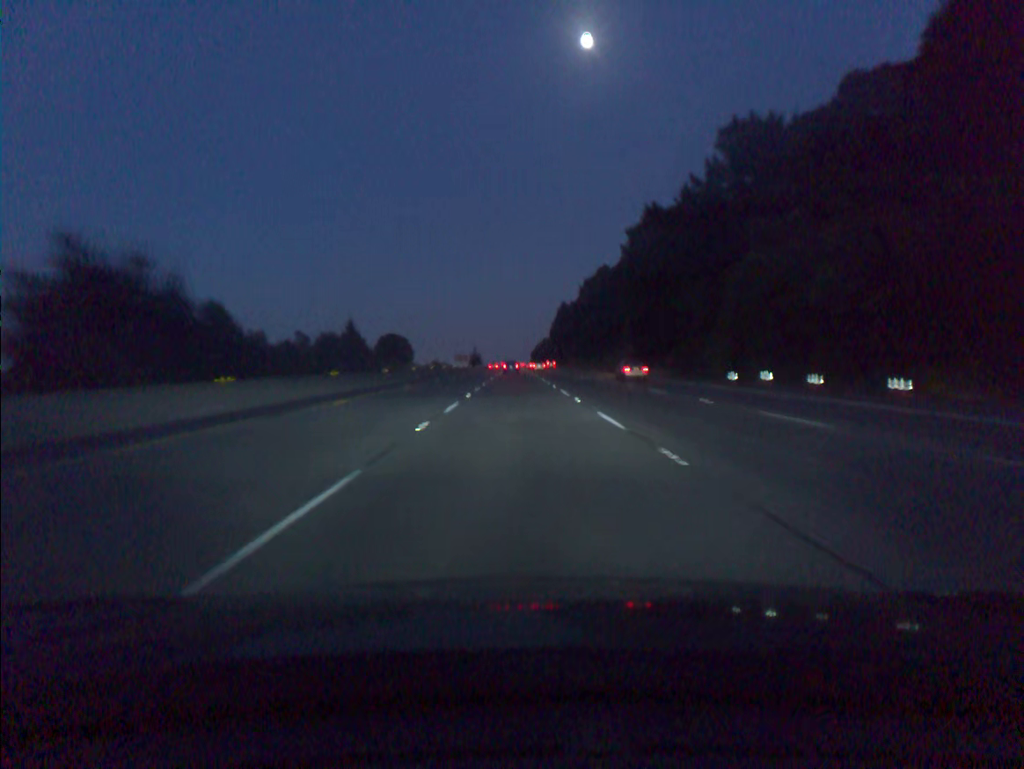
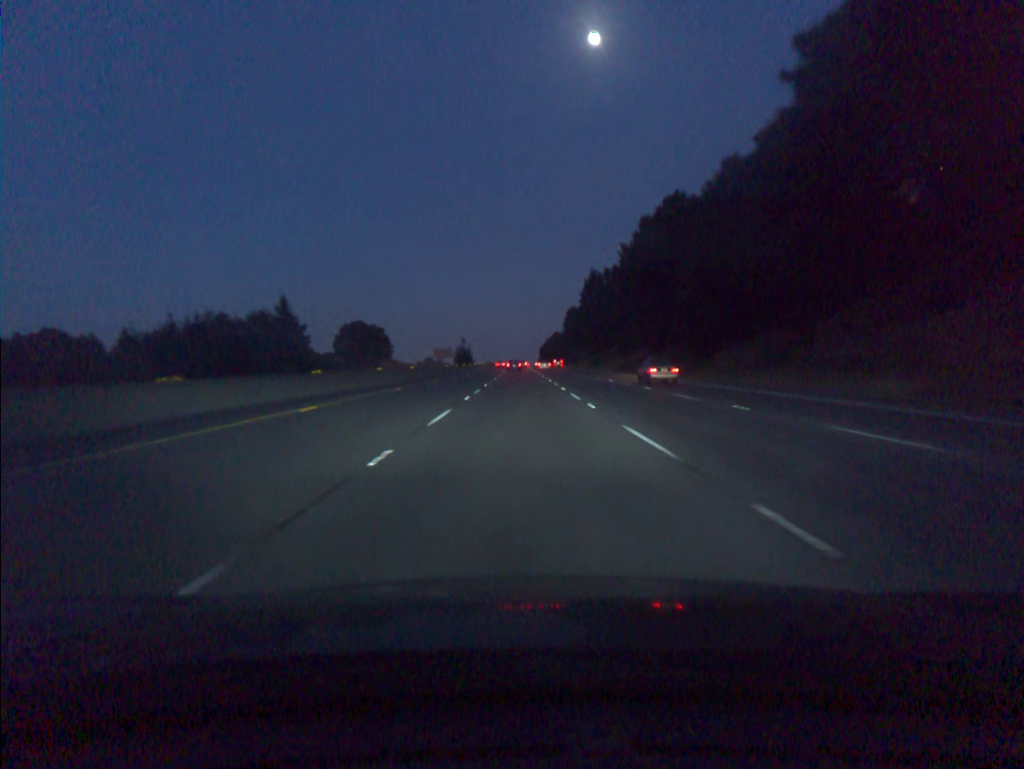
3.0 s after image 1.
(-0.4, +91.7) m; 0°
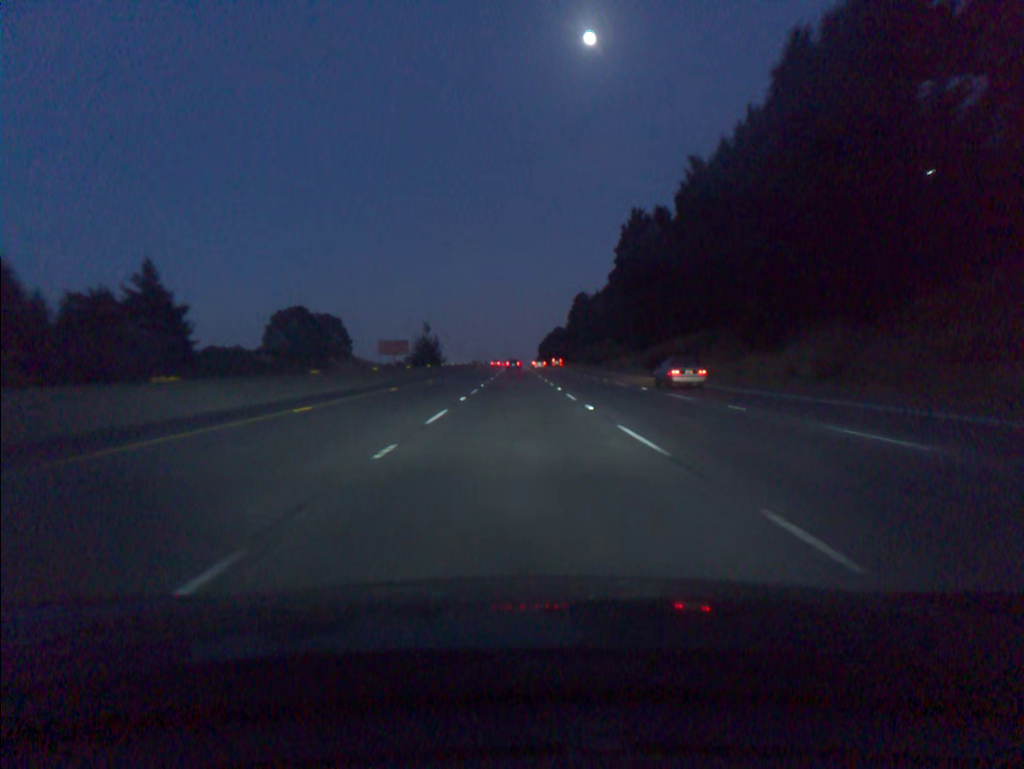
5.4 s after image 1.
(+0.1, +72.9) m; 0°
